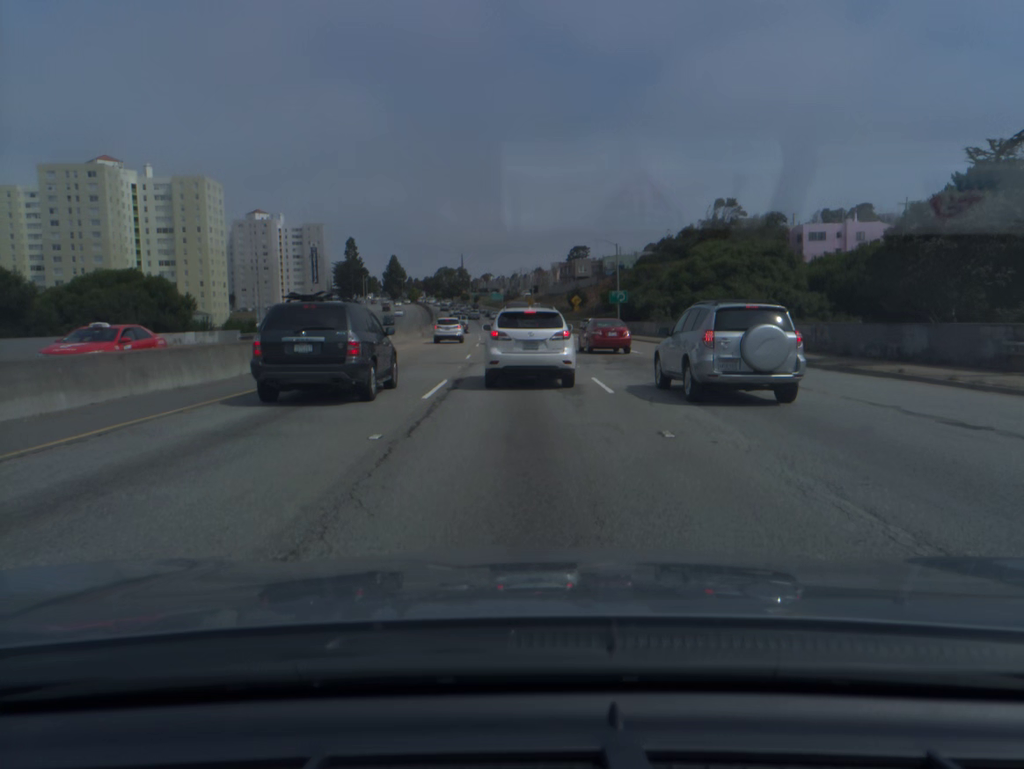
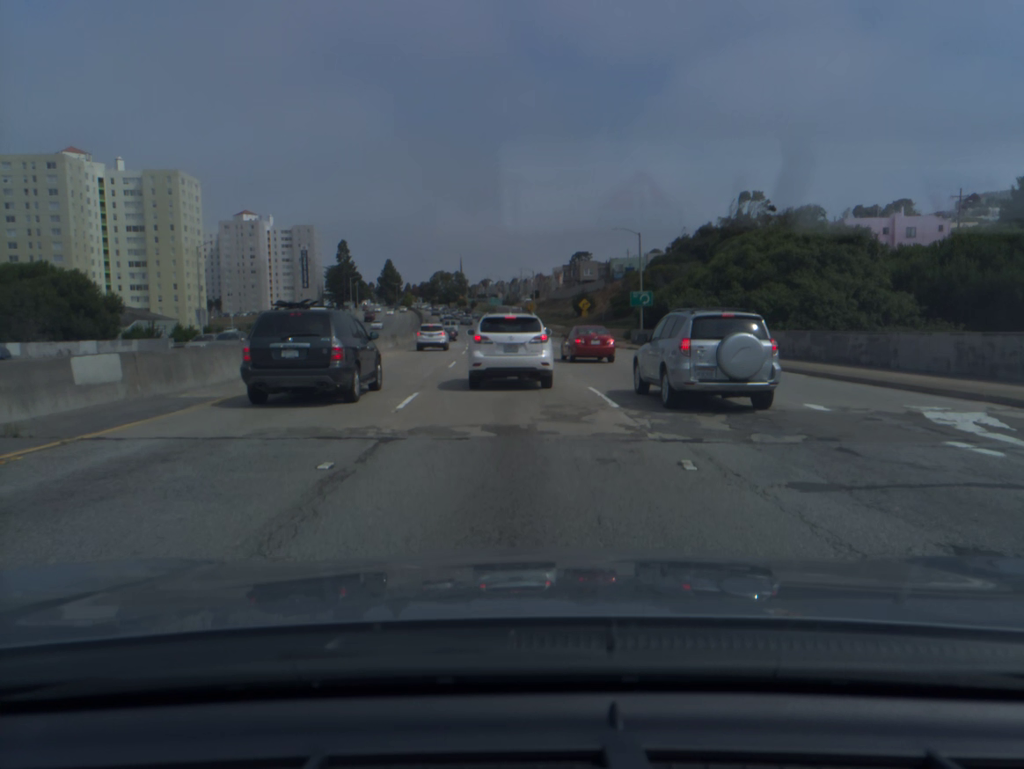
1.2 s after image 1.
(0.0, +16.3) m; 0°
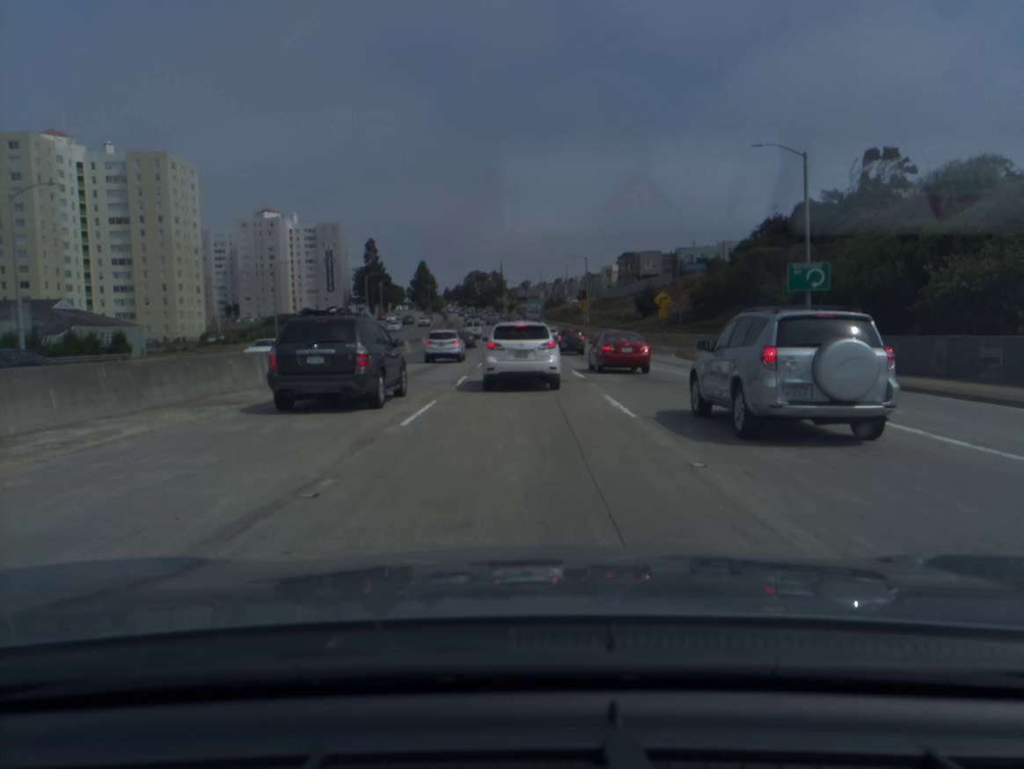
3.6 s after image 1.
(-0.8, +31.0) m; -3°
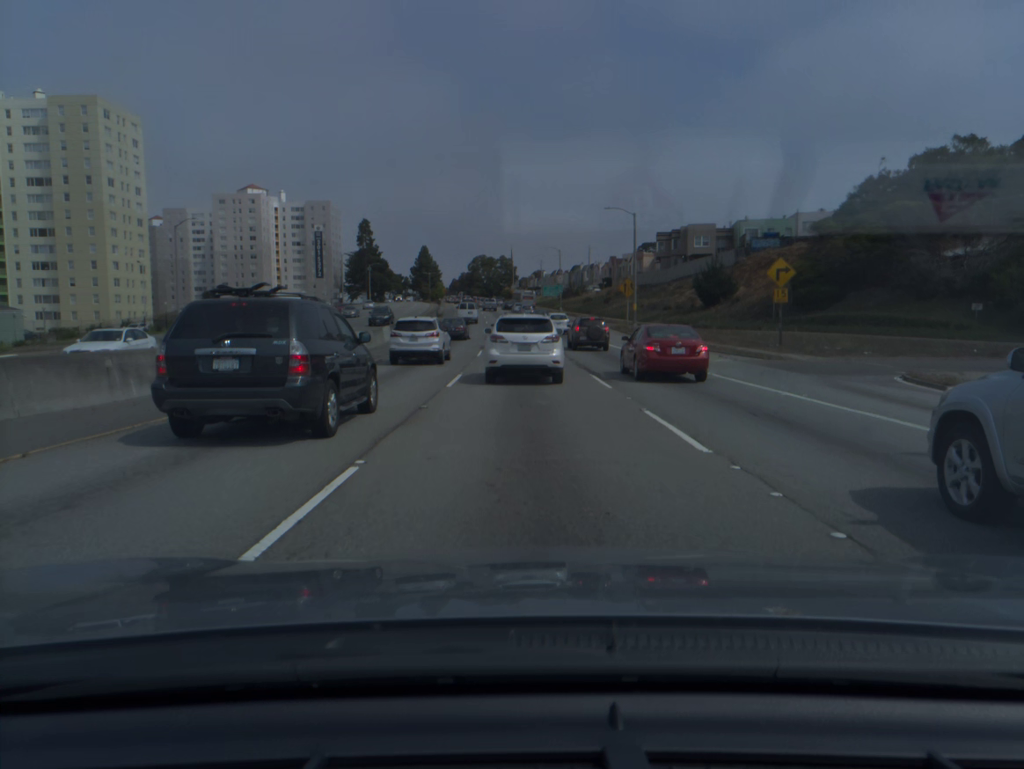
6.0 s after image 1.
(-0.3, +30.5) m; -1°
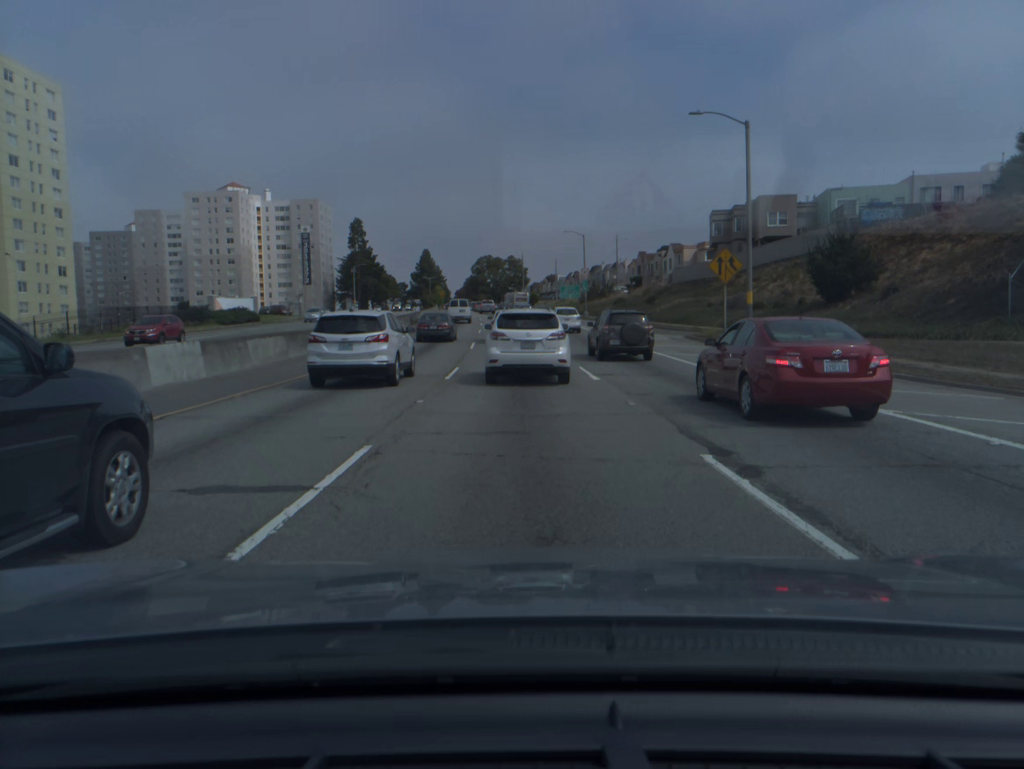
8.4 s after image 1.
(-0.1, +28.9) m; -1°
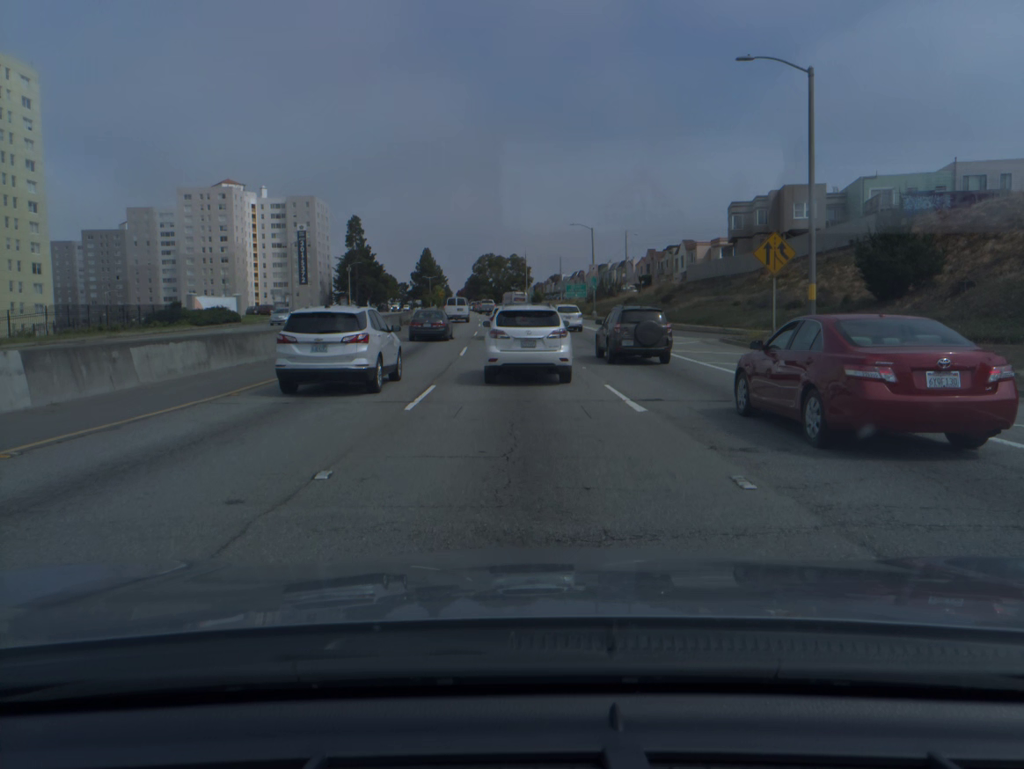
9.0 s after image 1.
(0.0, +6.7) m; 0°
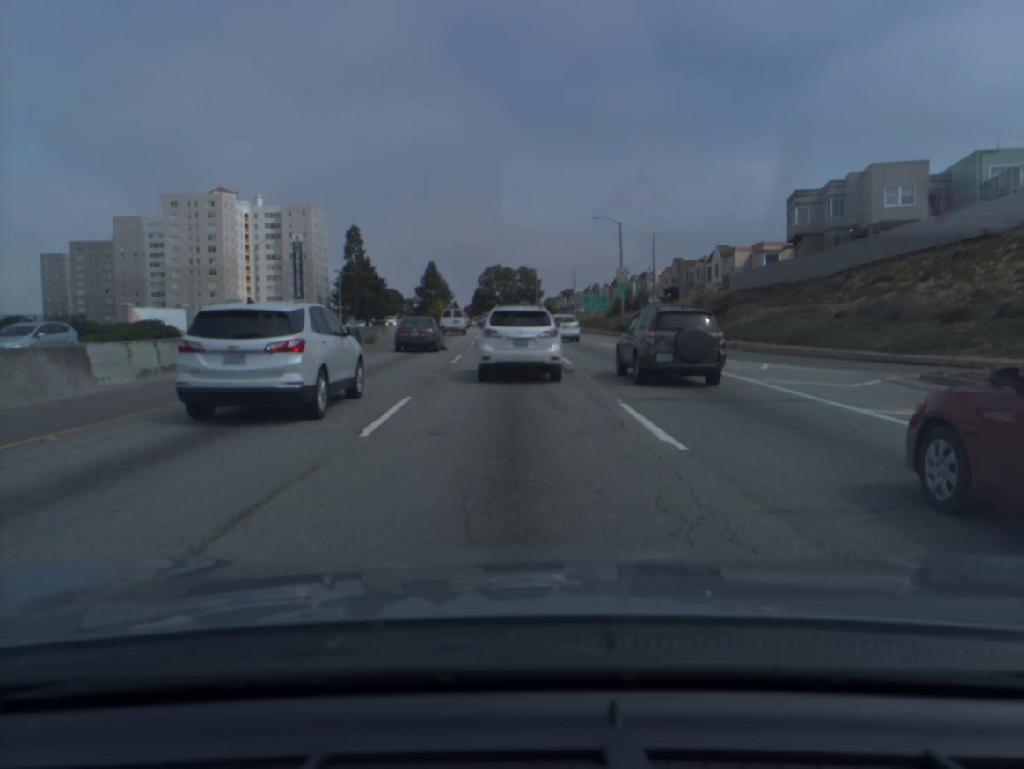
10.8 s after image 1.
(-0.1, +17.4) m; -1°
